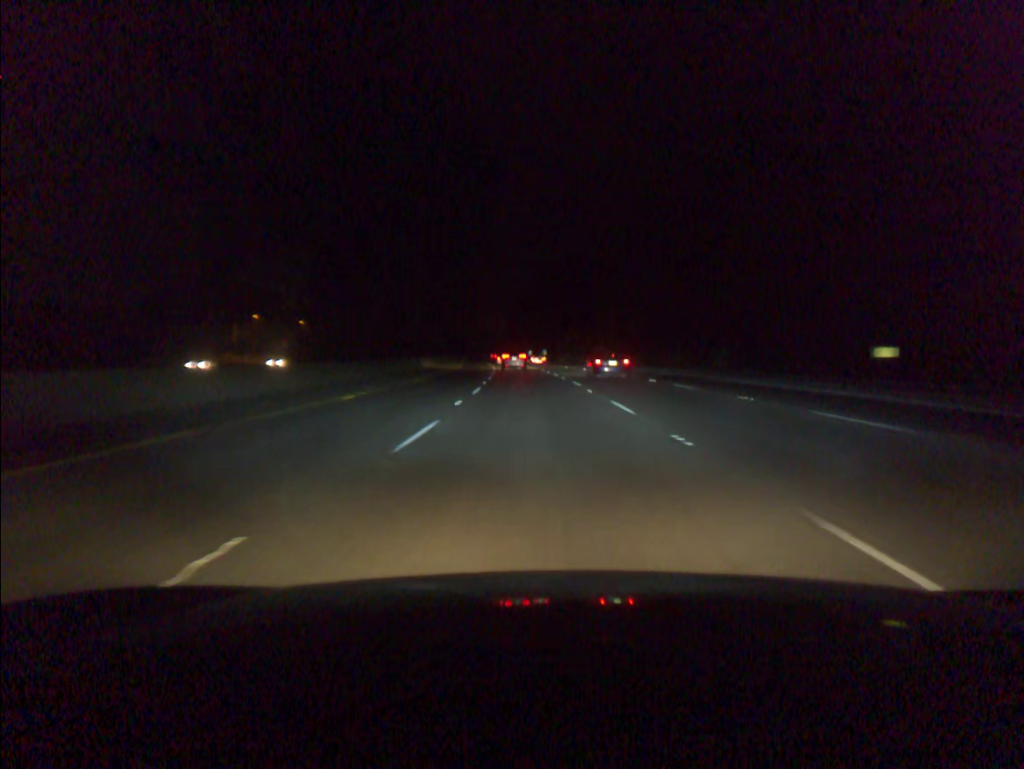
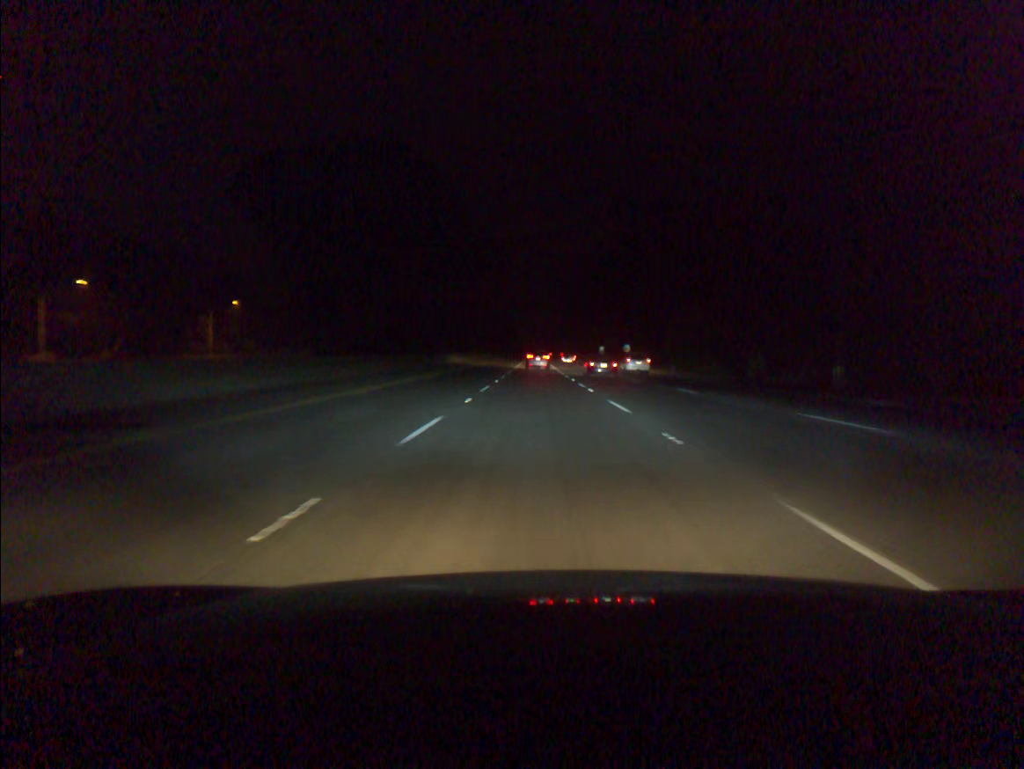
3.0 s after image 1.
(-3.7, +86.7) m; -4°
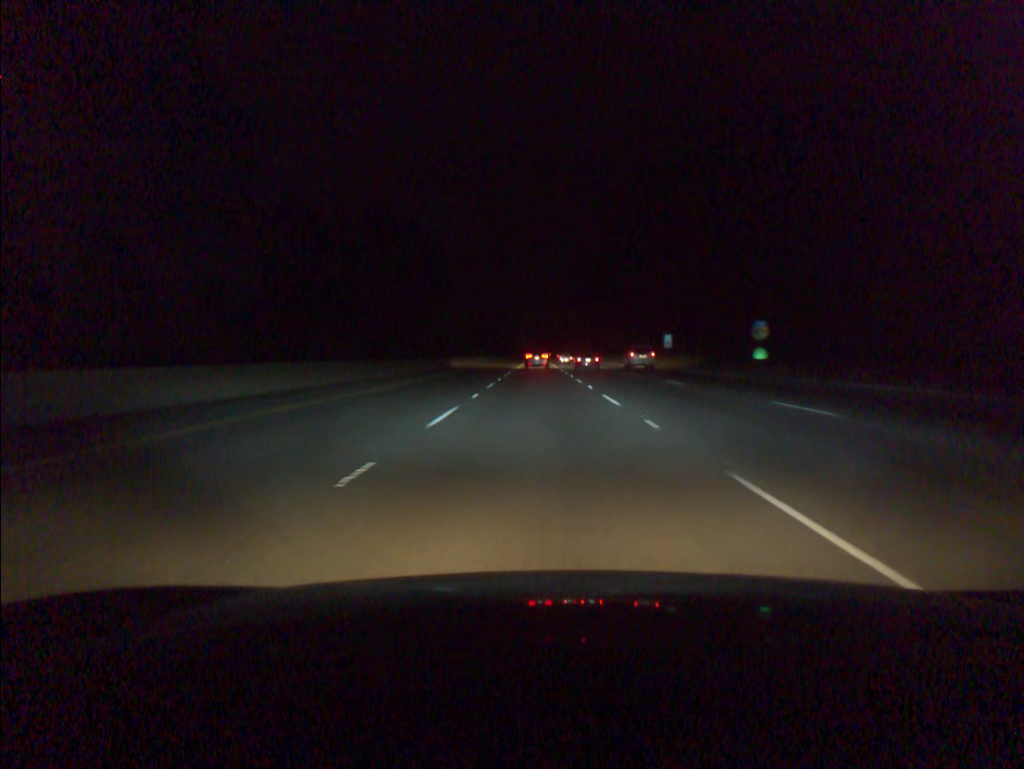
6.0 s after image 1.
(-0.6, +85.6) m; 0°
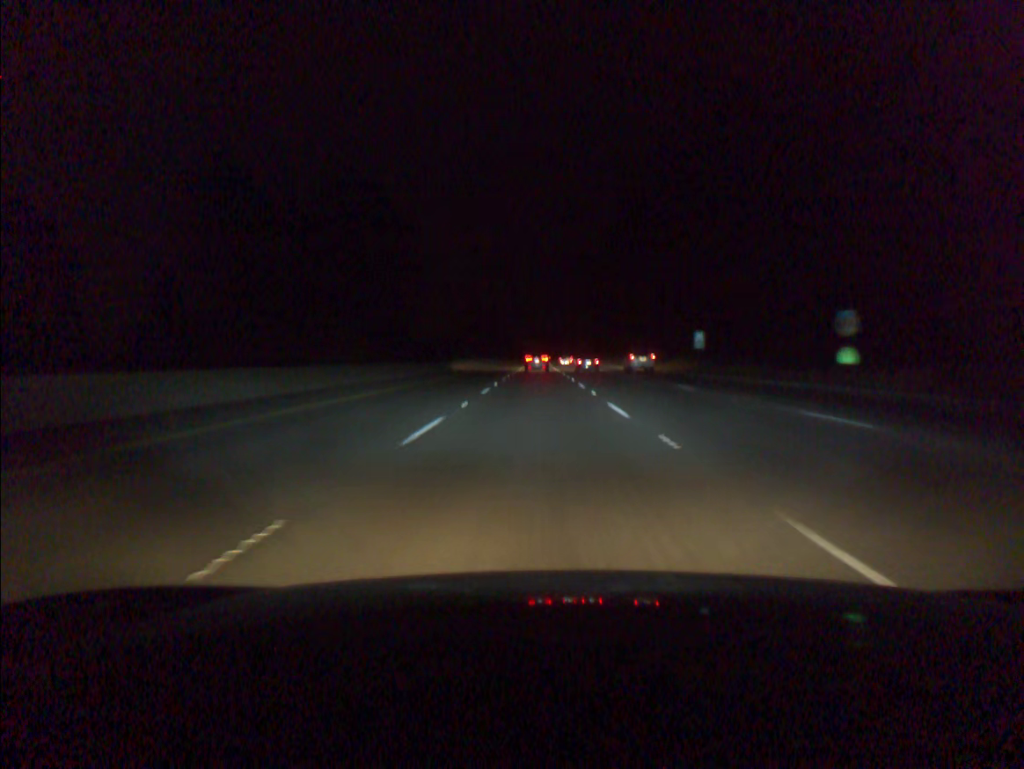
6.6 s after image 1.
(0.0, +16.9) m; 0°
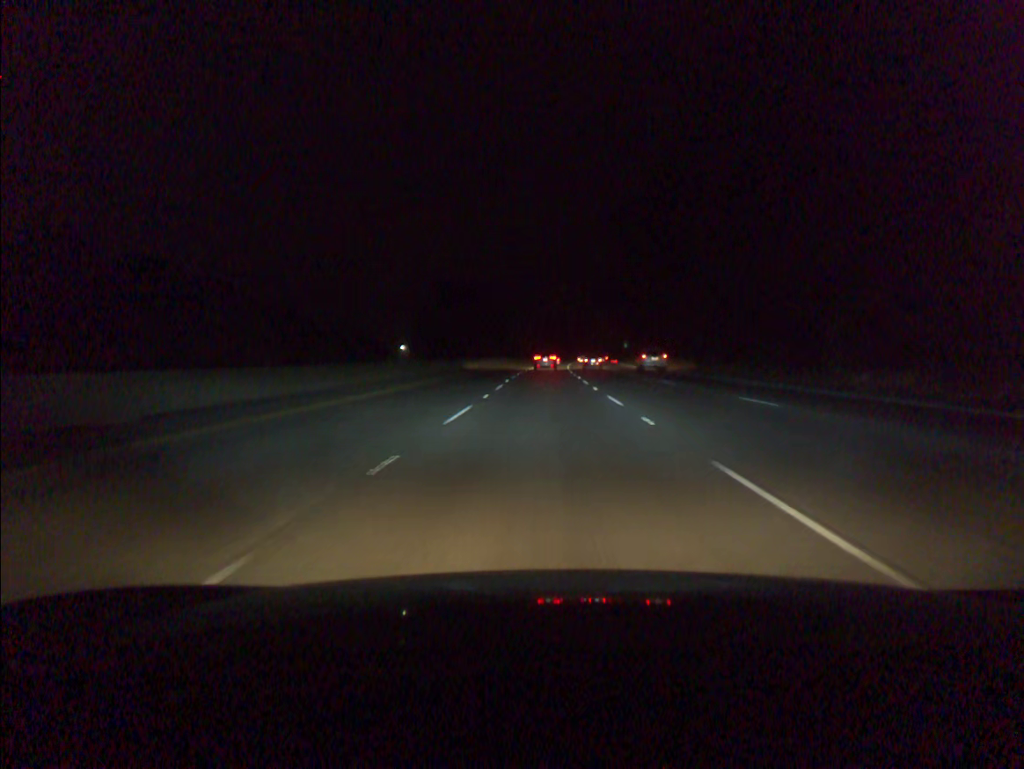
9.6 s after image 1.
(-0.5, +83.9) m; 0°
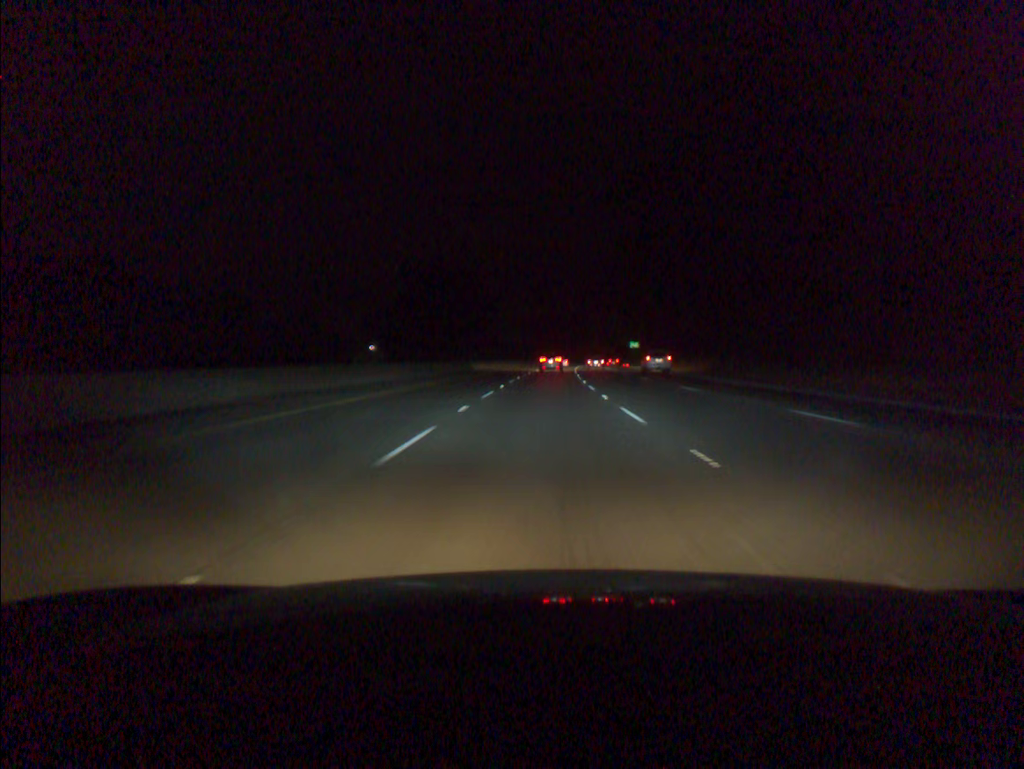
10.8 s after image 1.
(+0.1, +34.0) m; 0°
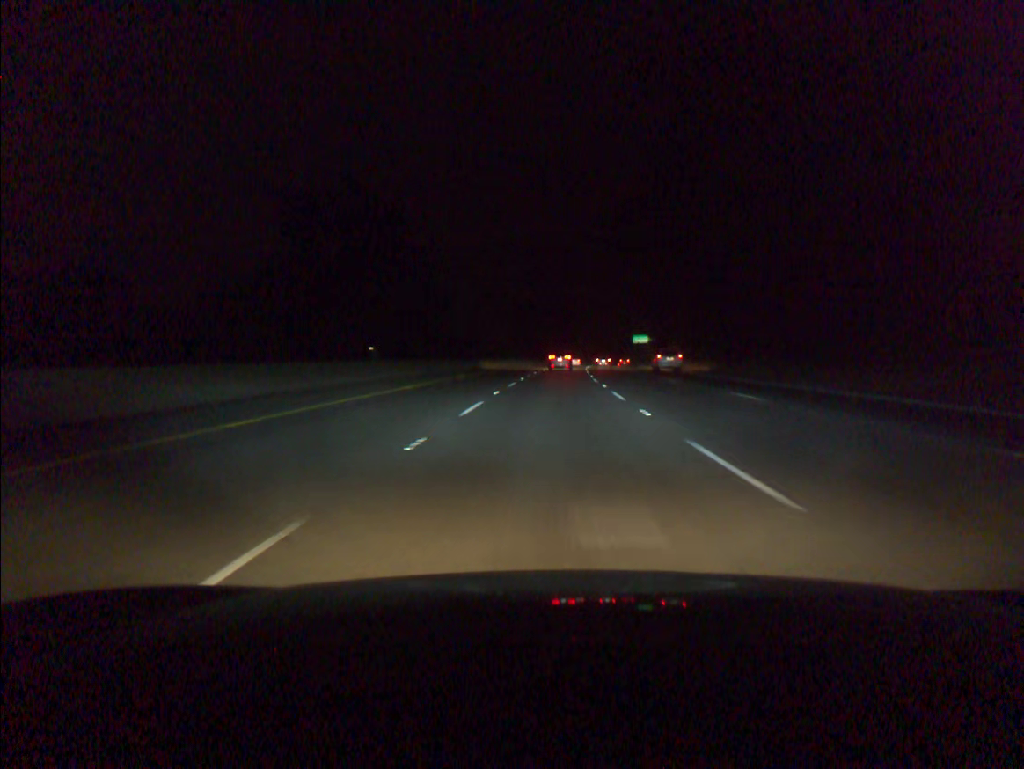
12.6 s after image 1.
(+0.4, +51.5) m; +1°
